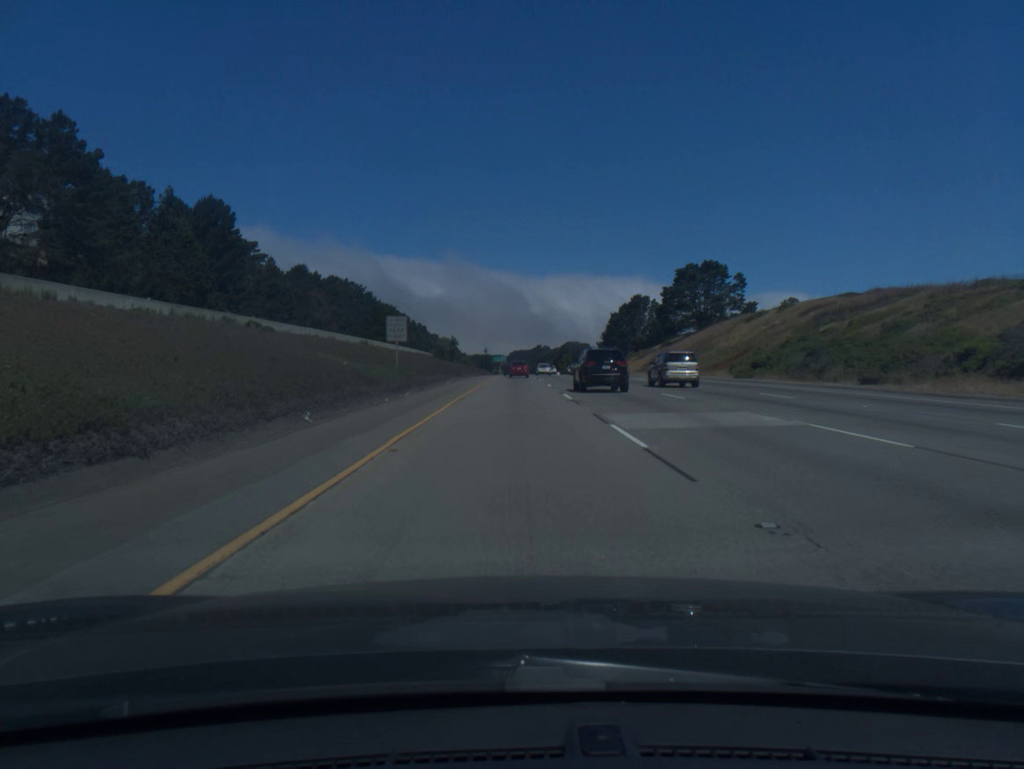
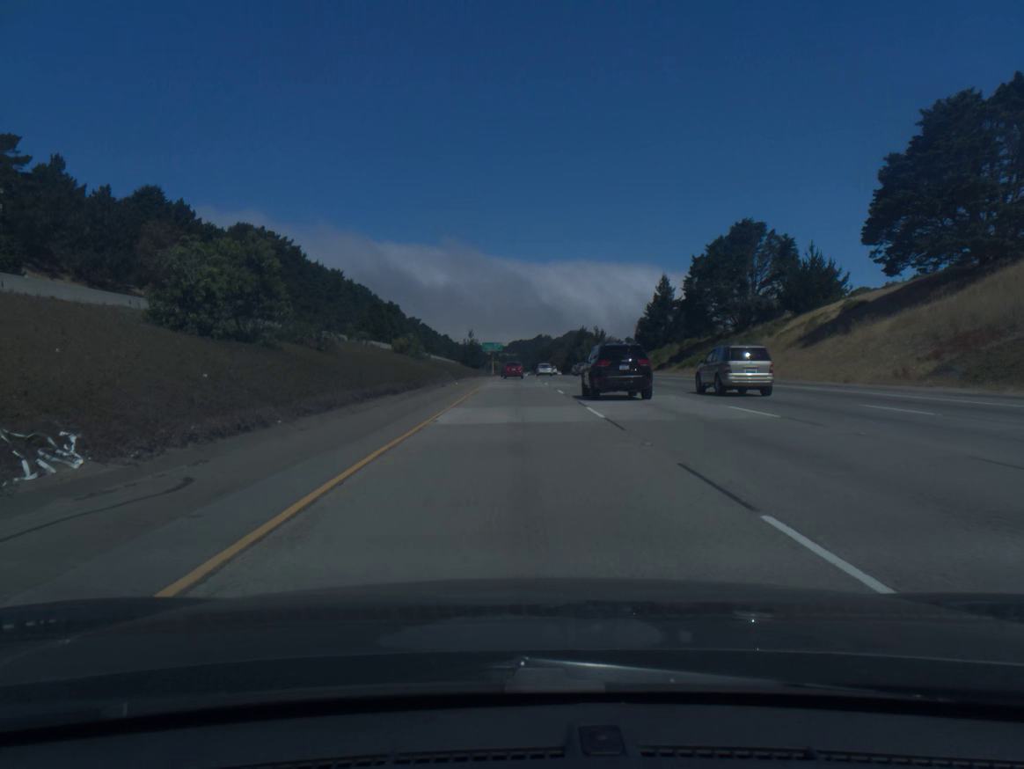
(-0.3, +96.3) m; 0°
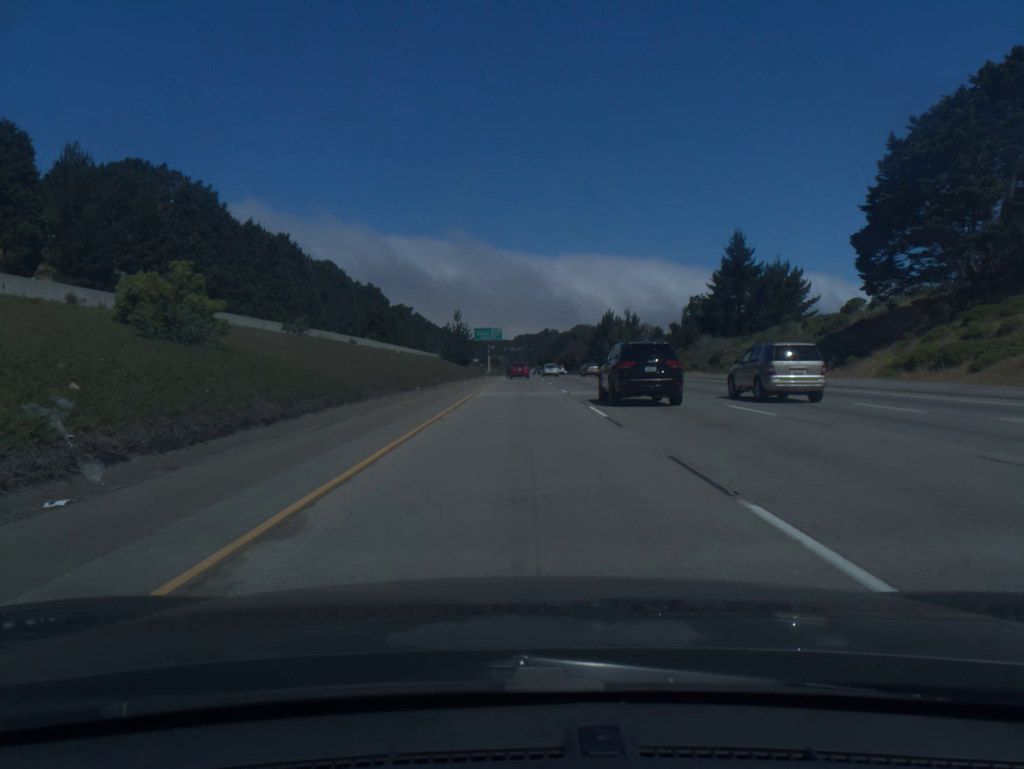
(-0.1, +58.0) m; 0°
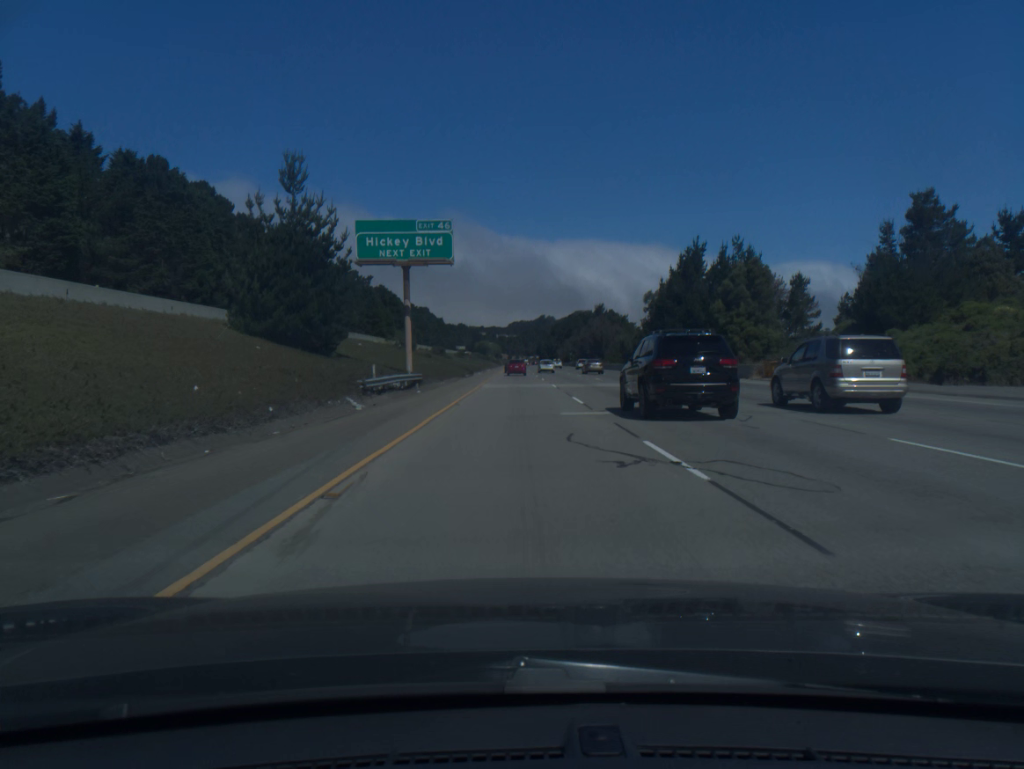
(+0.1, +97.1) m; 0°
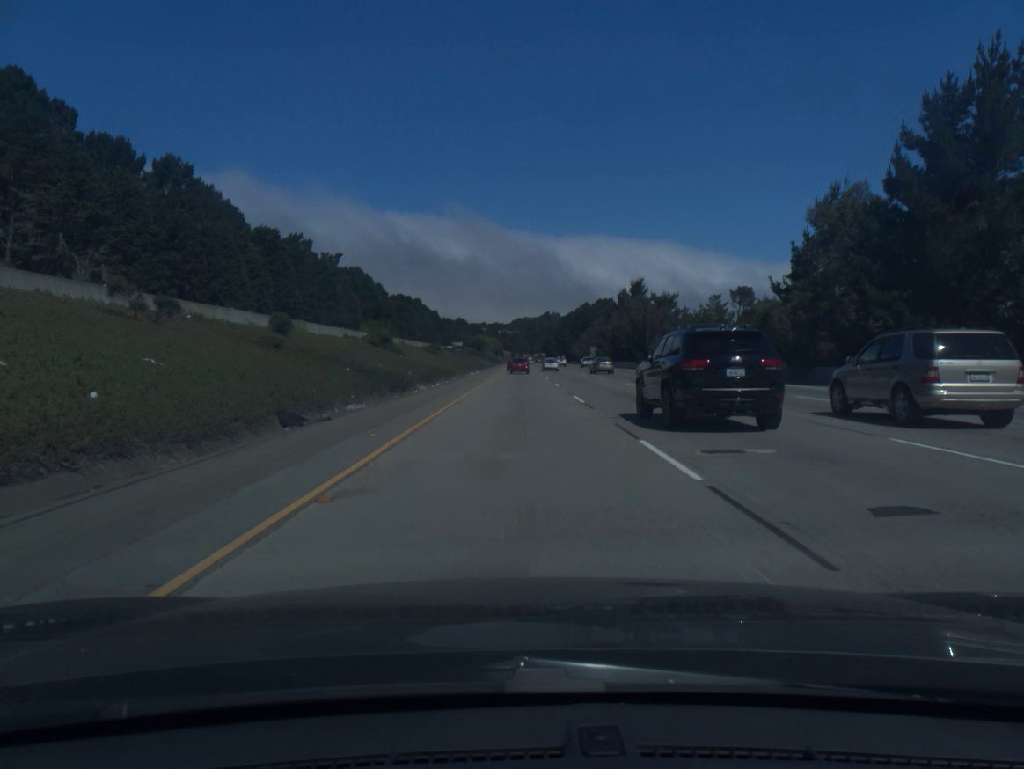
(-0.1, +58.5) m; 0°
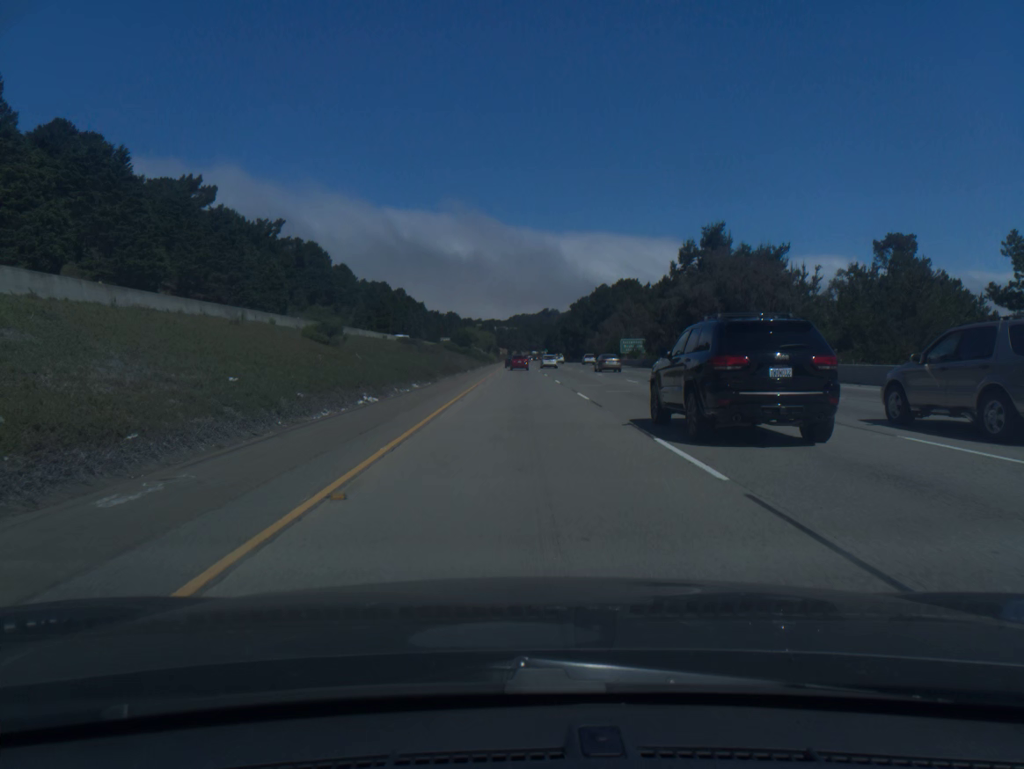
(0.0, +58.5) m; 0°
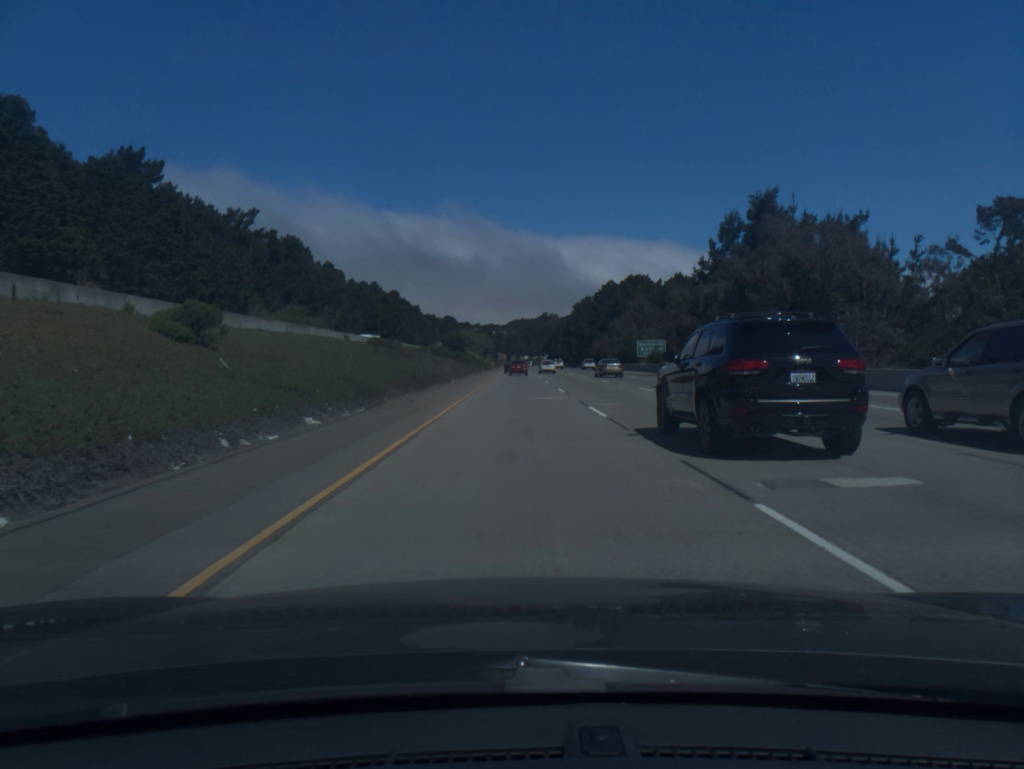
(0.0, +19.6) m; 0°
